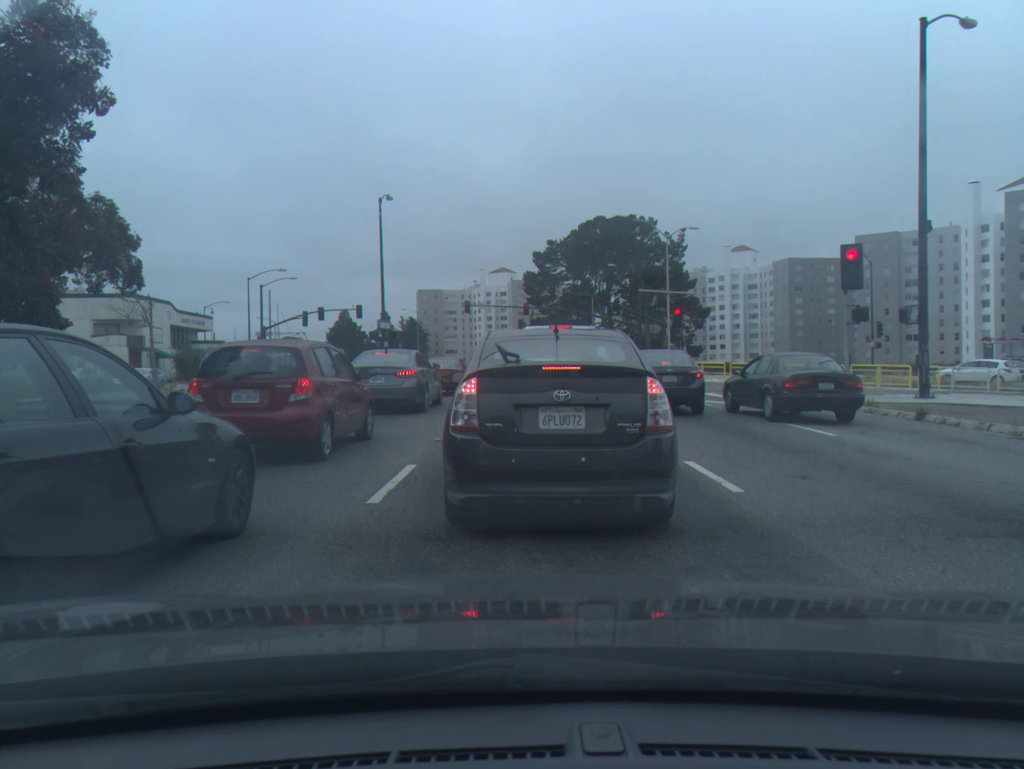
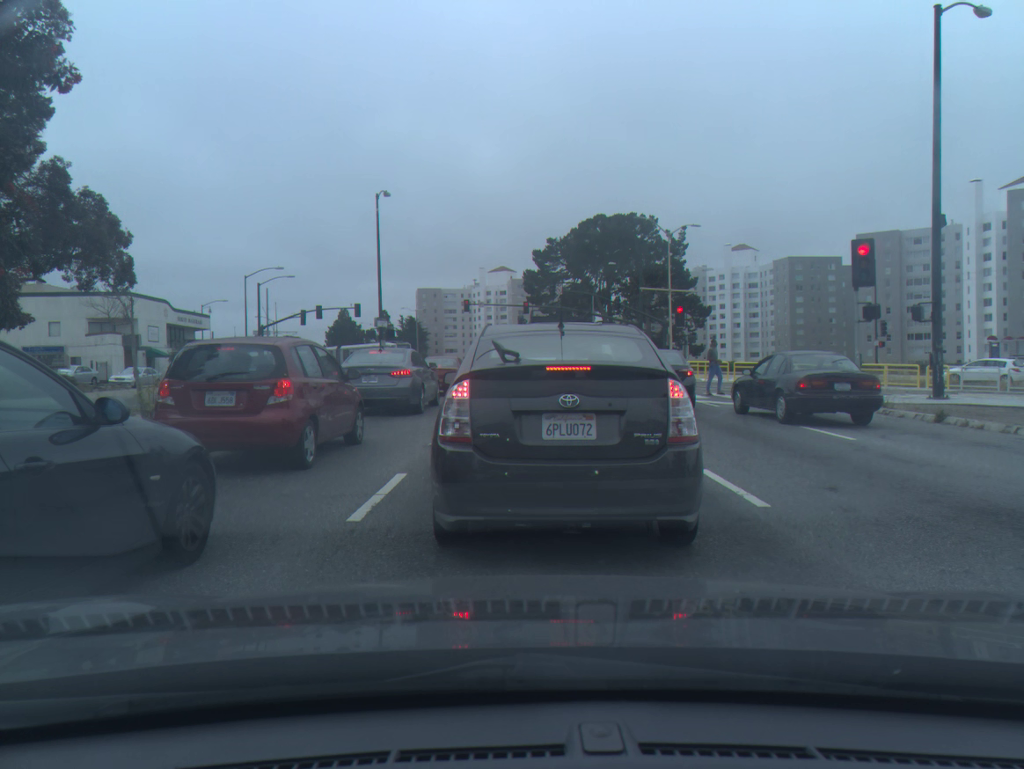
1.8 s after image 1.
(0.0, +0.8) m; 0°
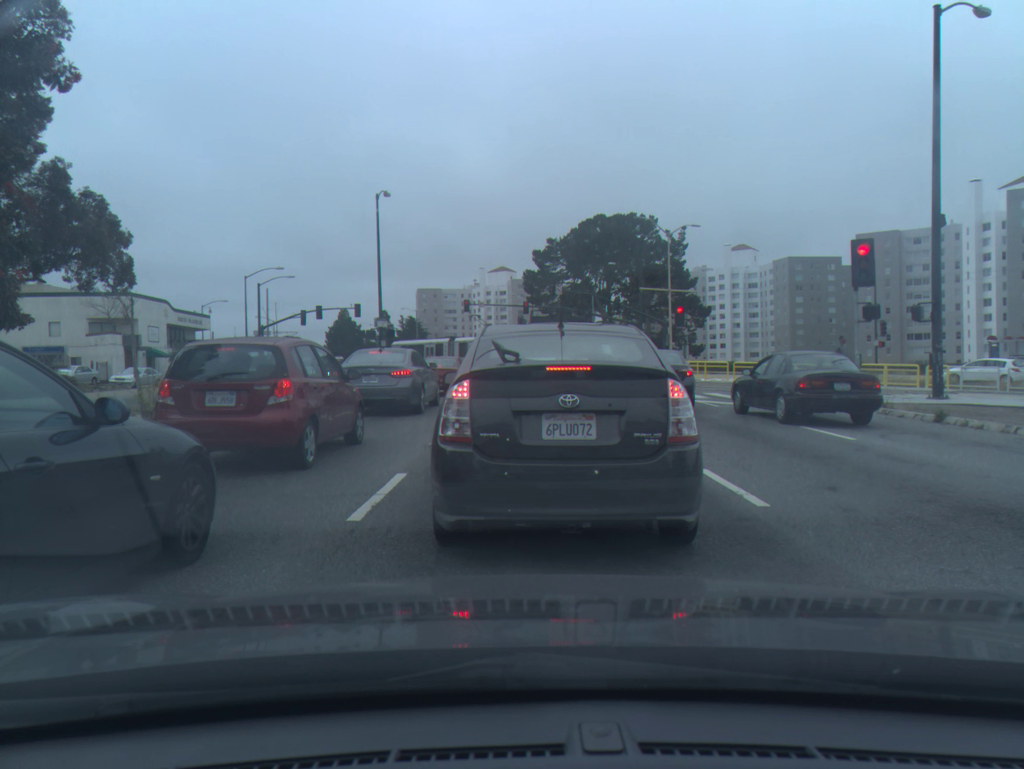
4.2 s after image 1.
(0.0, 0.0) m; 0°
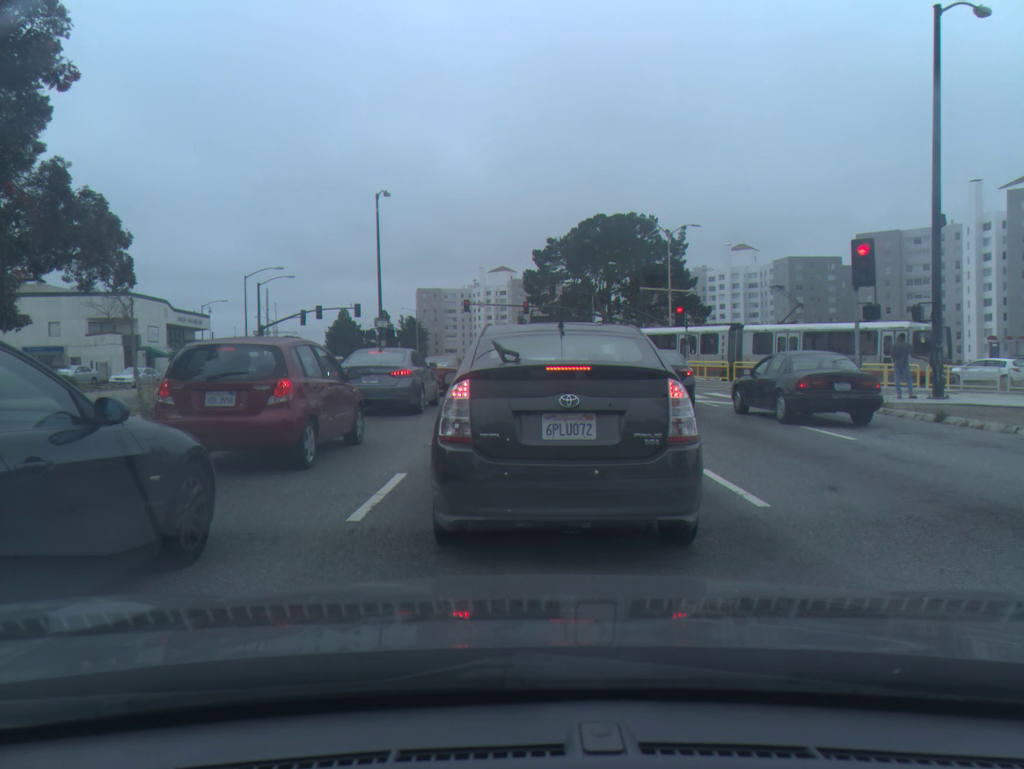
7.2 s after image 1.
(0.0, 0.0) m; 0°
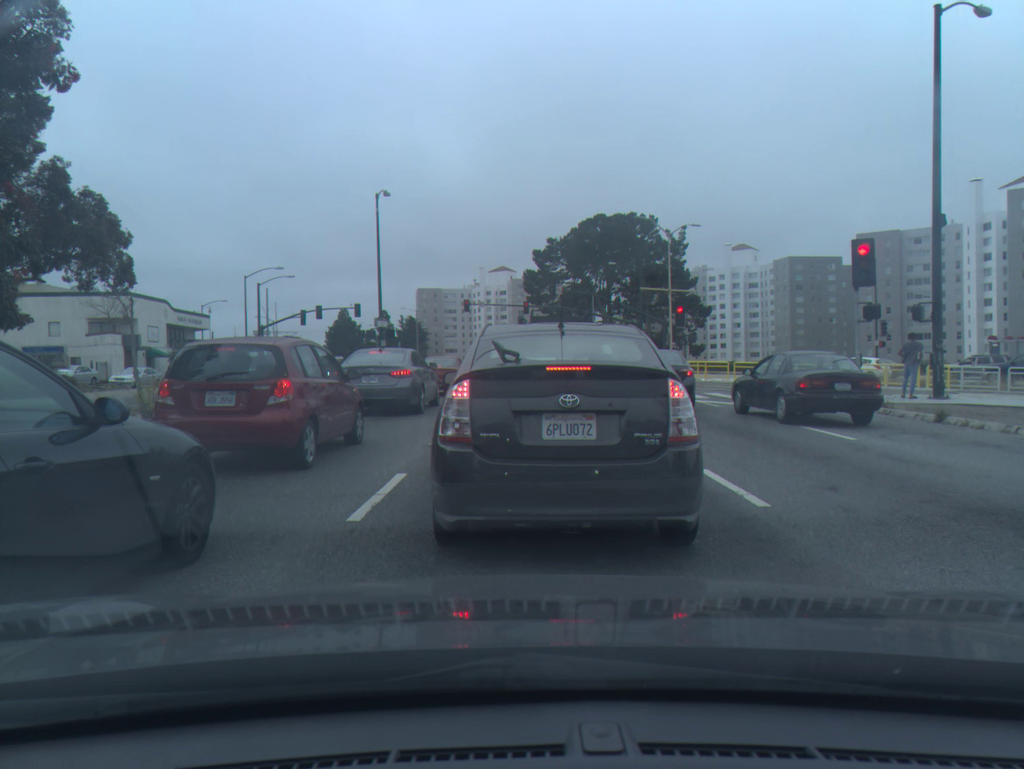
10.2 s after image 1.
(0.0, 0.0) m; 0°
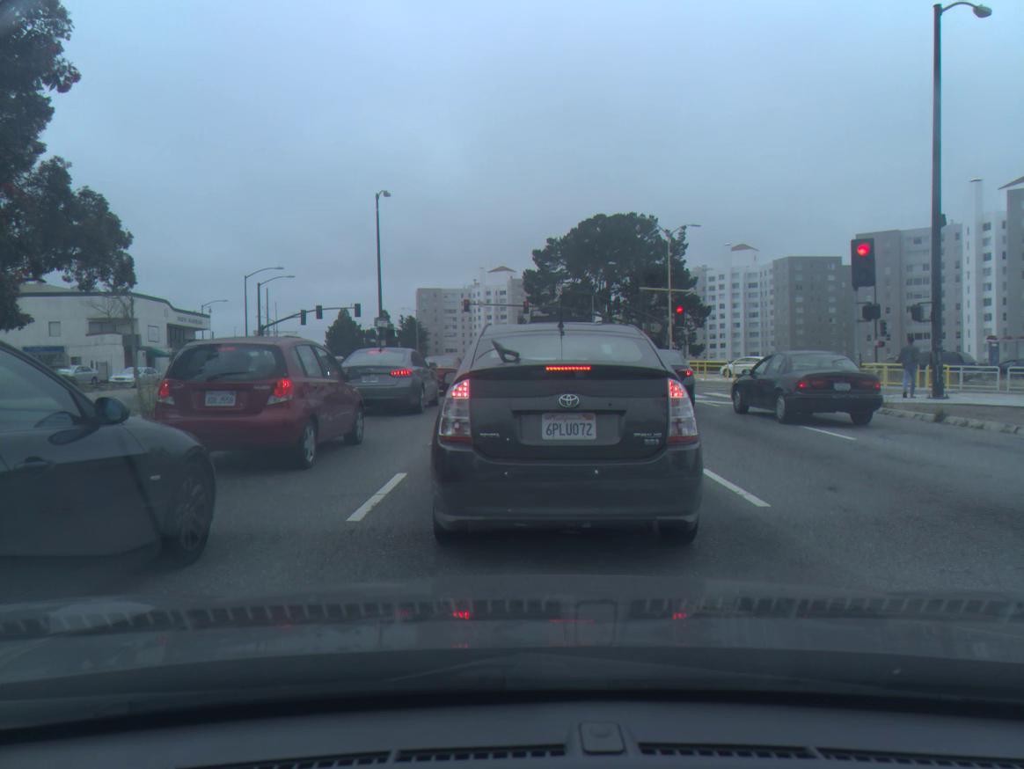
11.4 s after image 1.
(0.0, 0.0) m; 0°
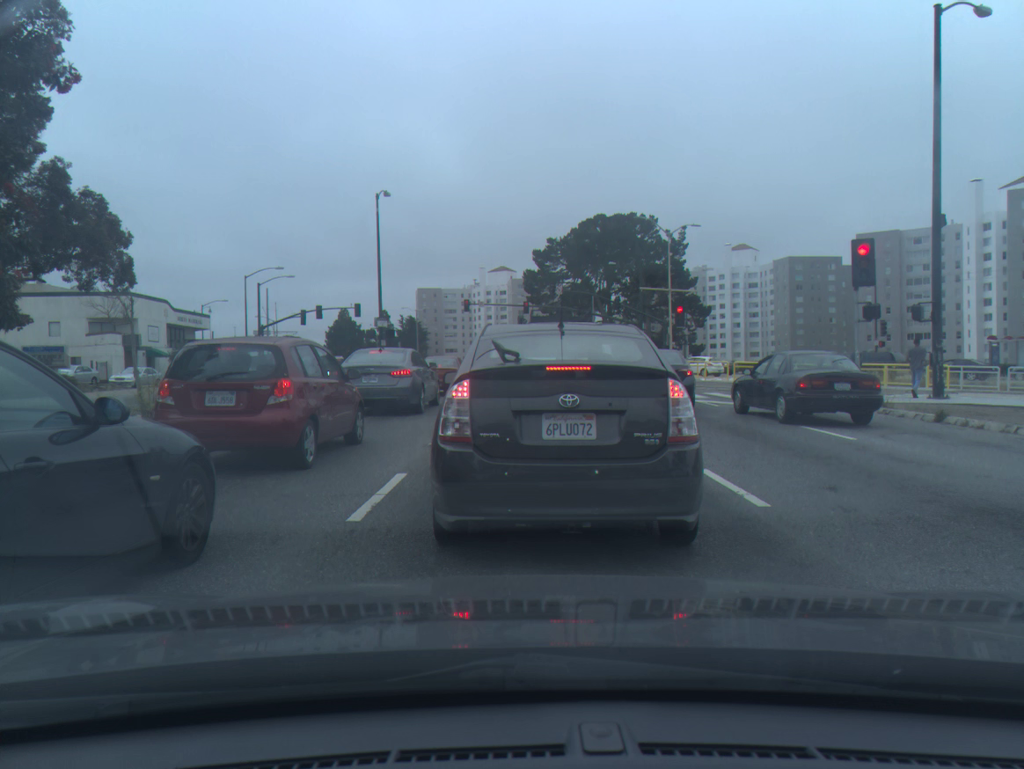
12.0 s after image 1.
(0.0, 0.0) m; 0°
